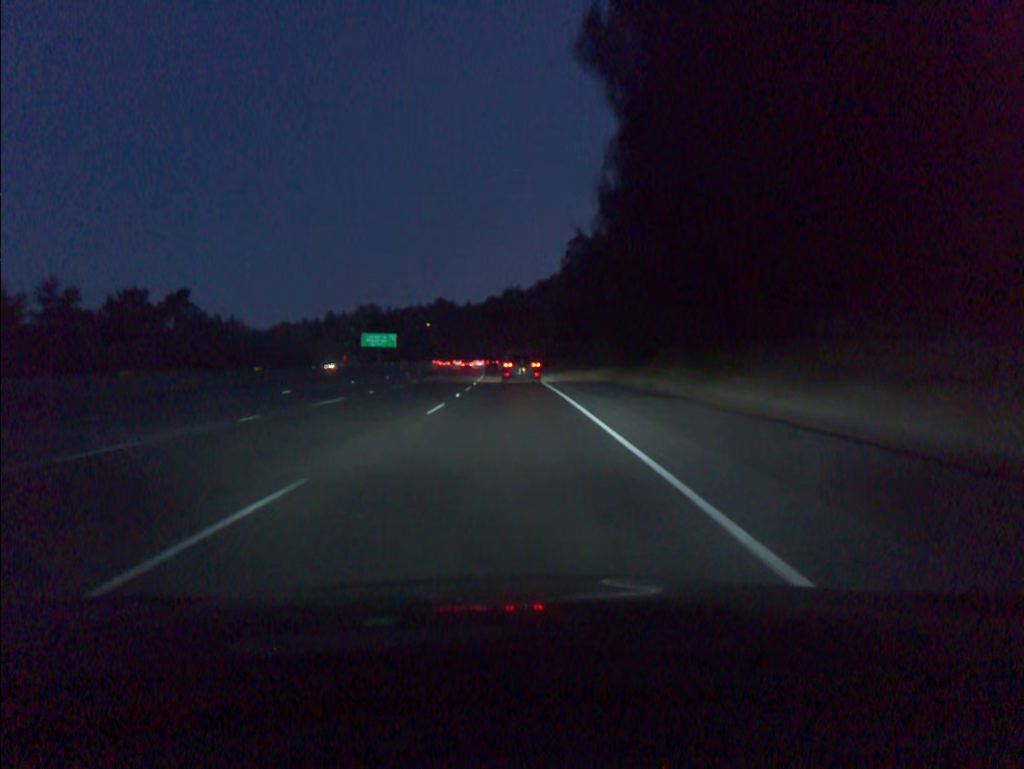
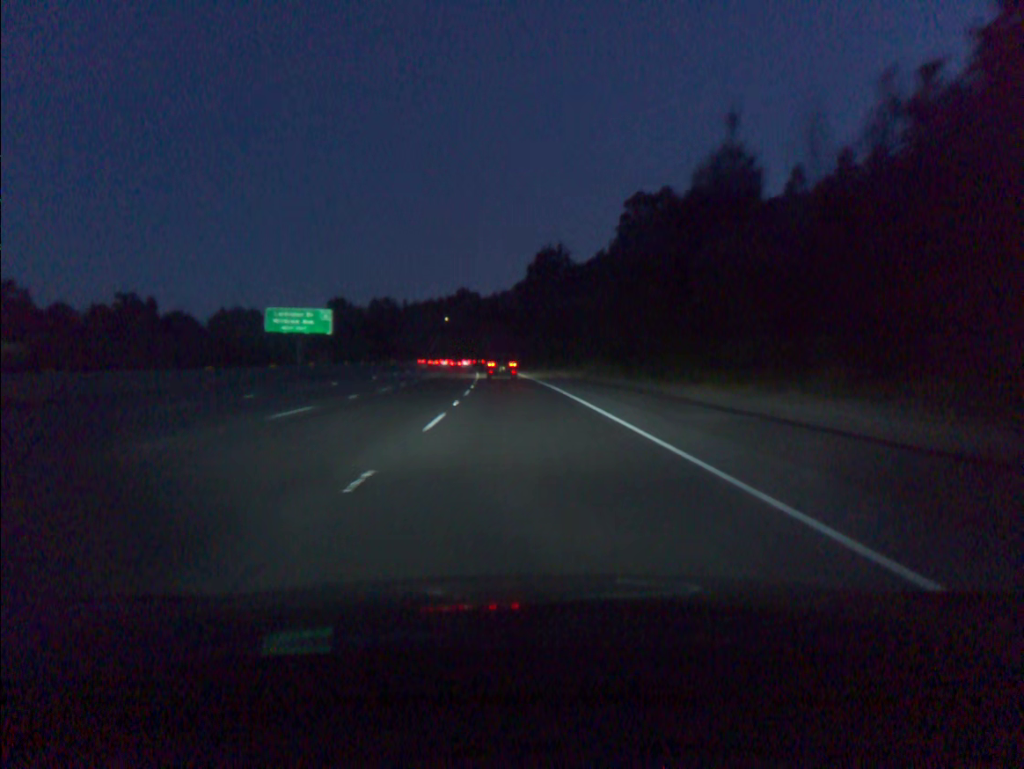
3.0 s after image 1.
(-1.9, +78.6) m; -2°
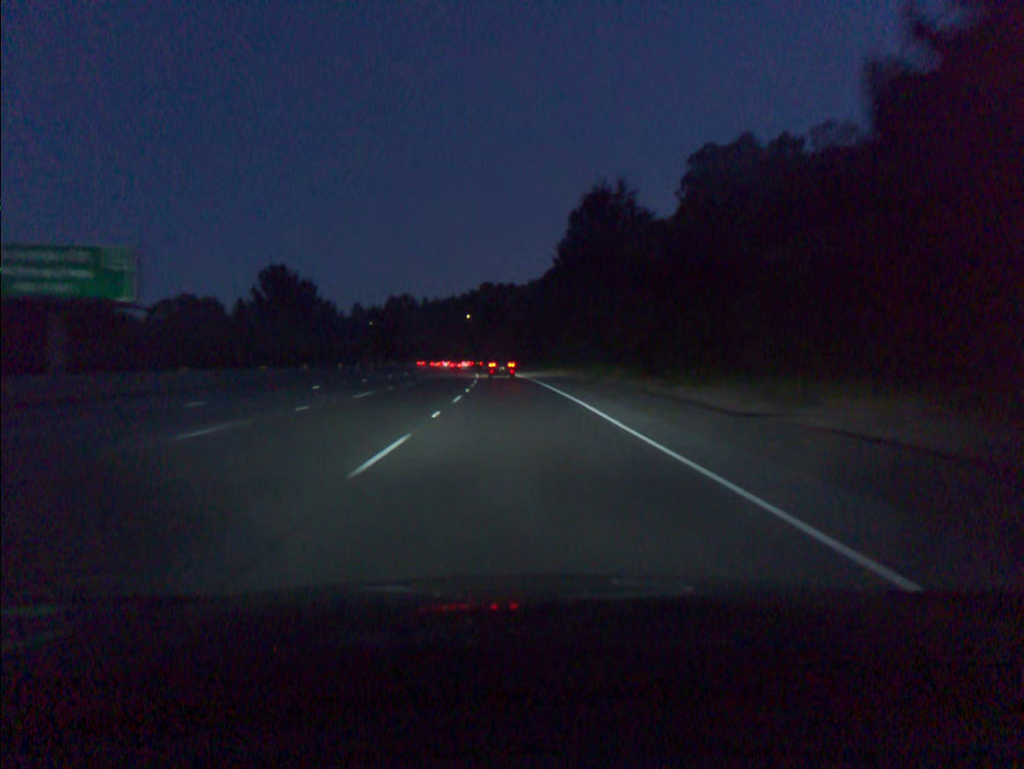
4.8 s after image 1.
(-0.9, +48.5) m; -2°
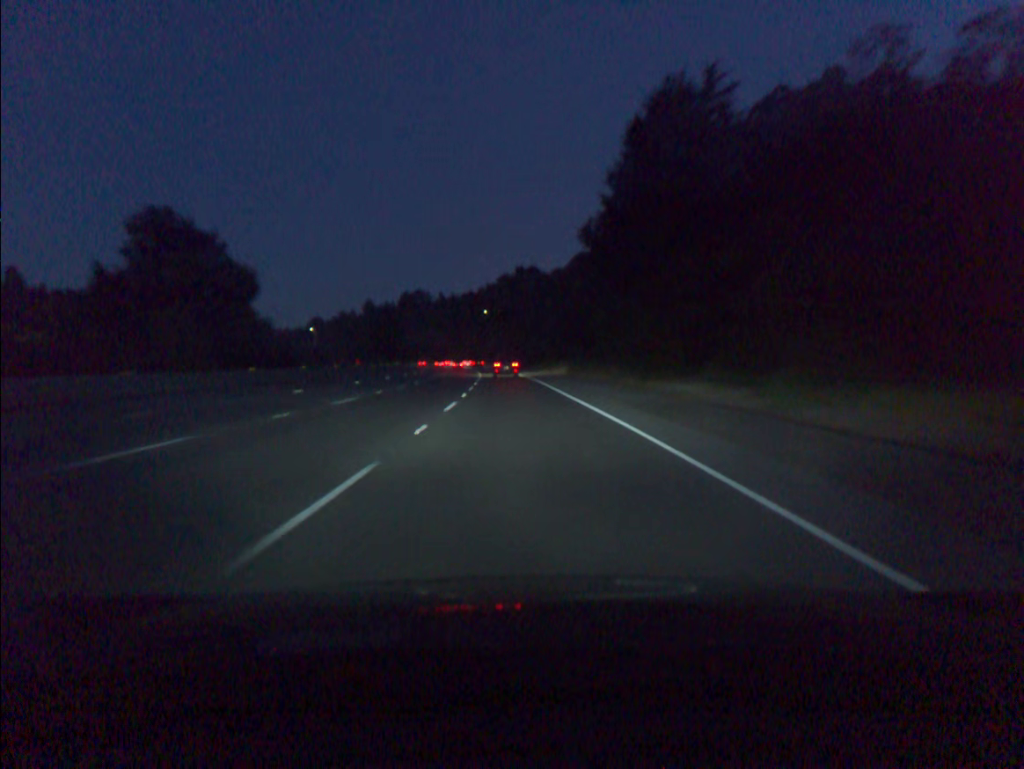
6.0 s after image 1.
(-0.4, +33.0) m; -1°
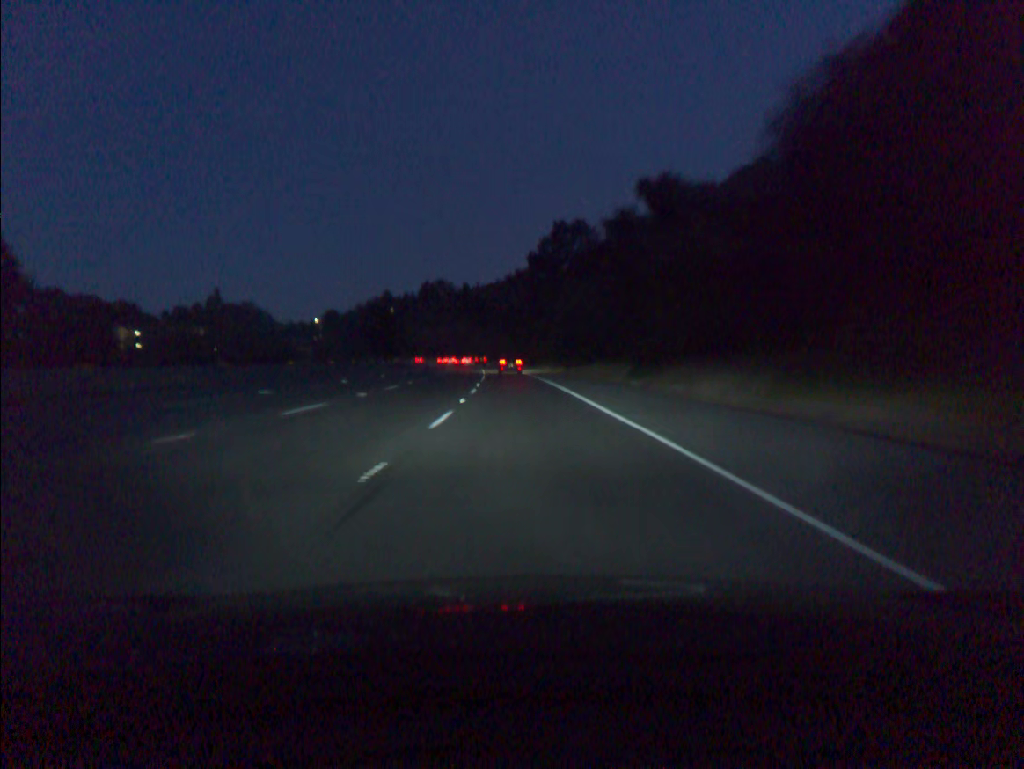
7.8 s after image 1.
(-1.0, +49.8) m; -2°
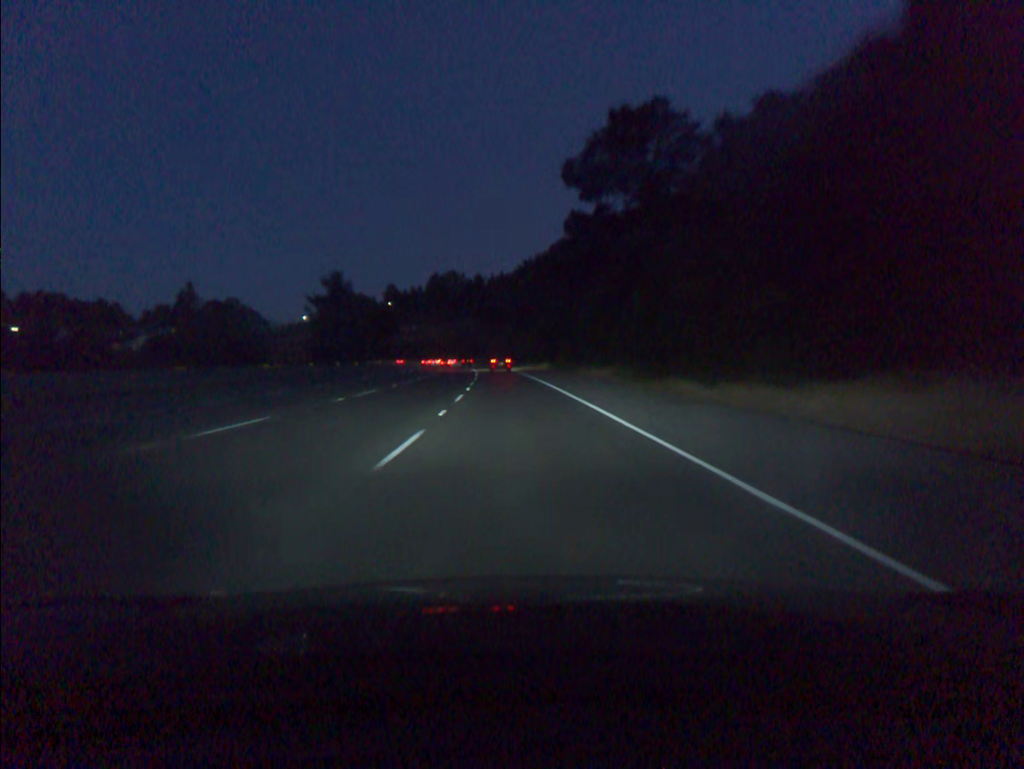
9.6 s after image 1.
(-0.6, +48.8) m; -1°
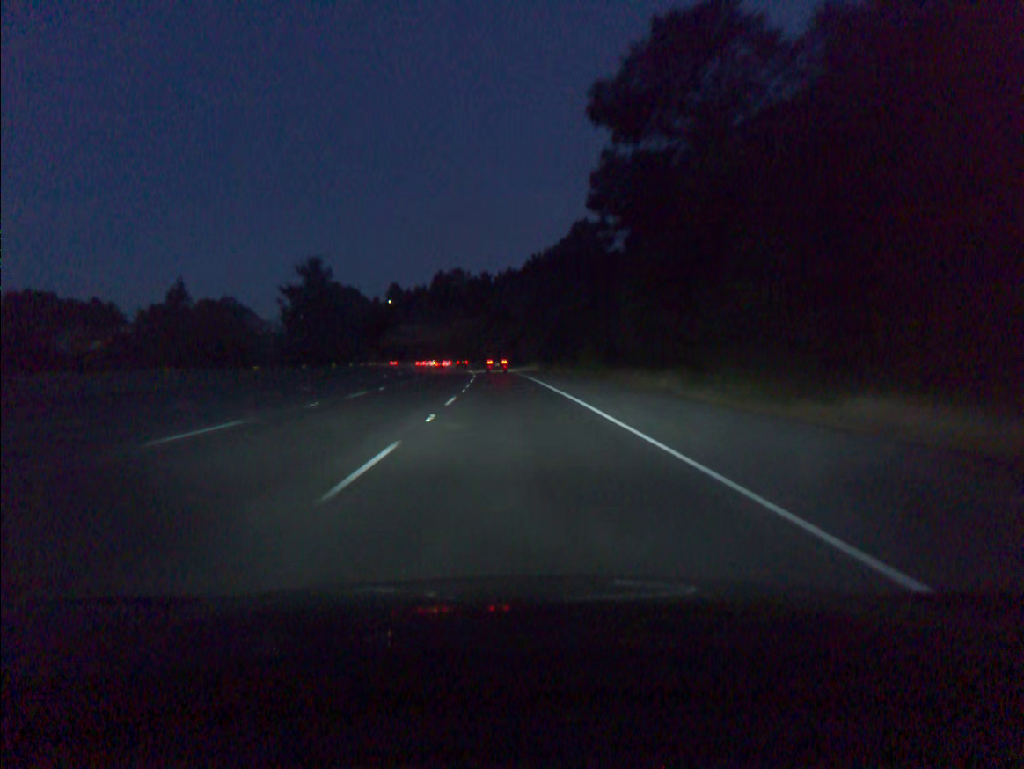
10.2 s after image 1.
(-0.1, +16.2) m; -1°
